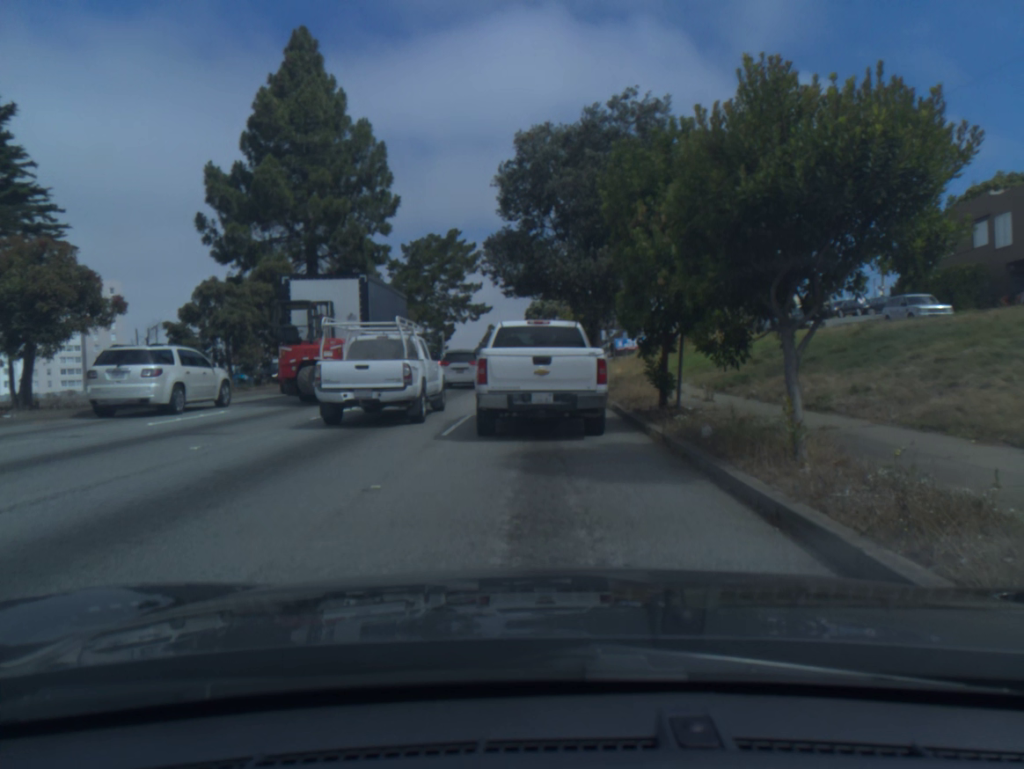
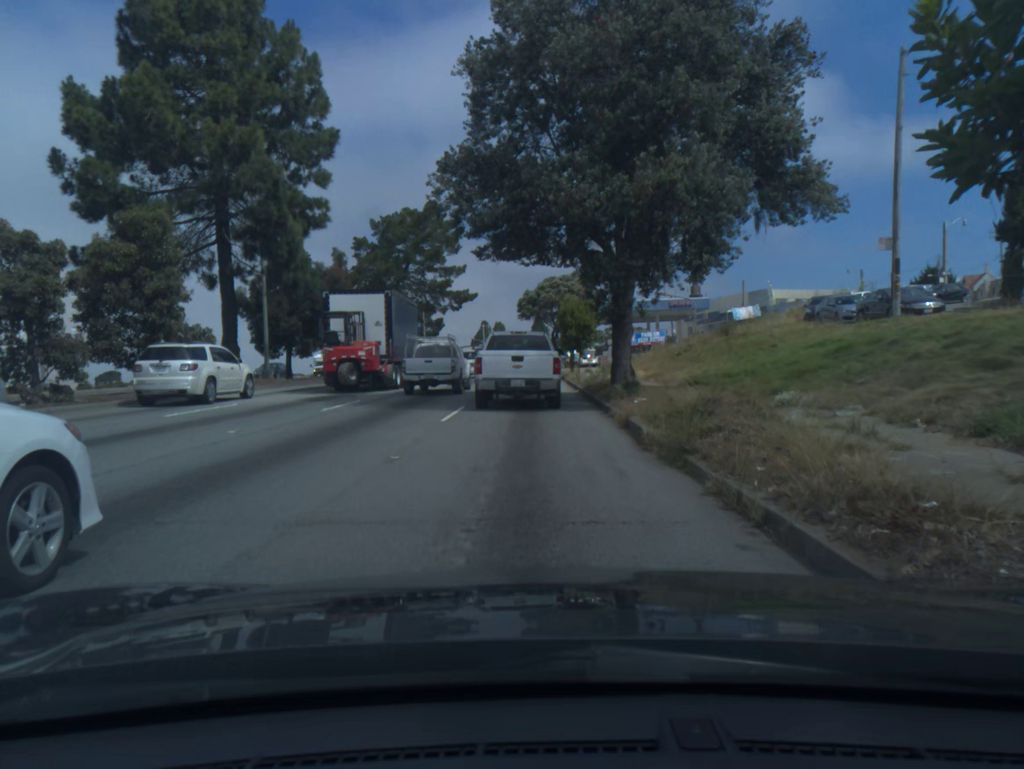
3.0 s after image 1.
(-0.1, +12.6) m; -1°
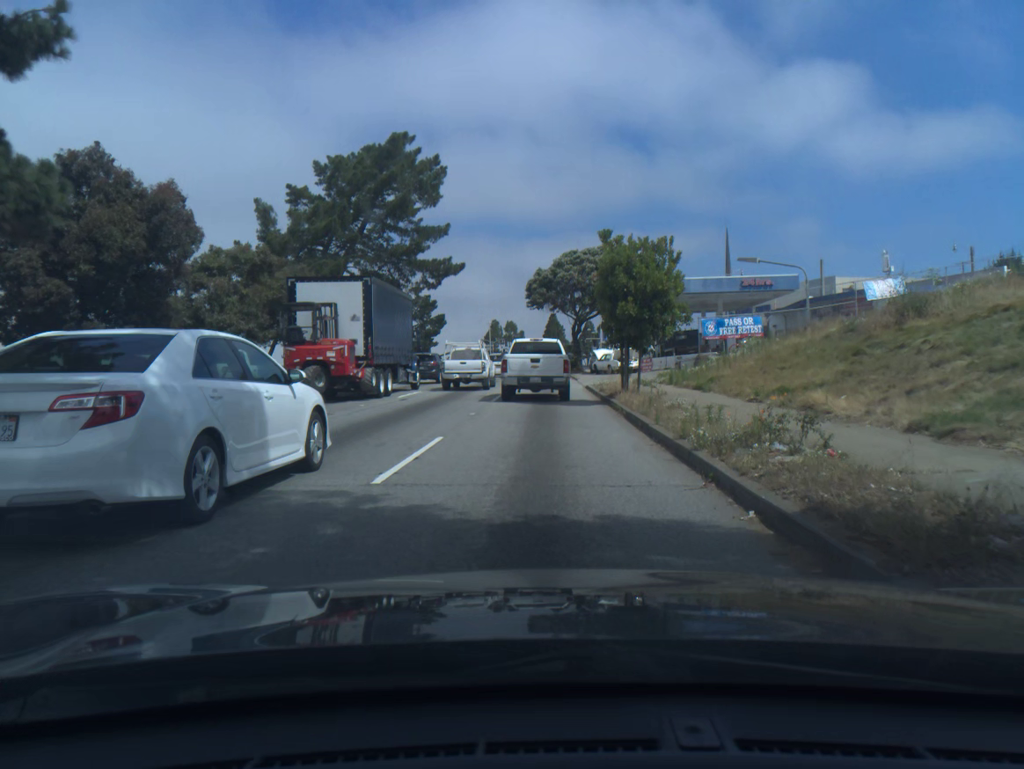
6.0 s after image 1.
(-0.2, +21.2) m; -1°
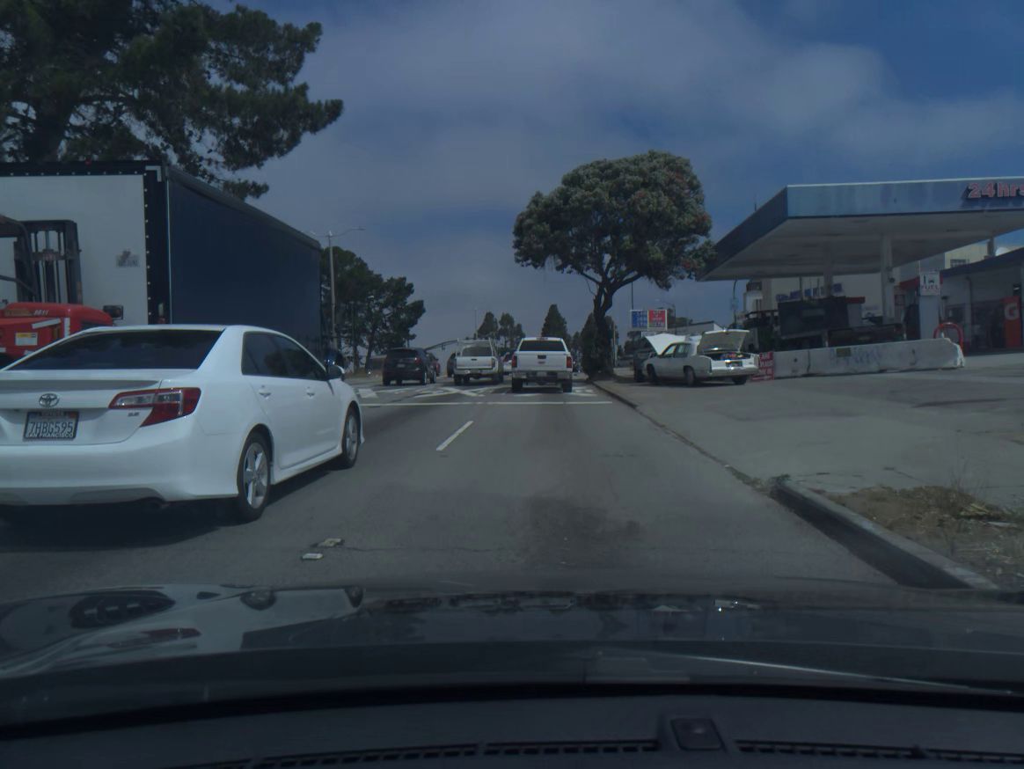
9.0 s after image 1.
(-0.1, +27.3) m; 0°
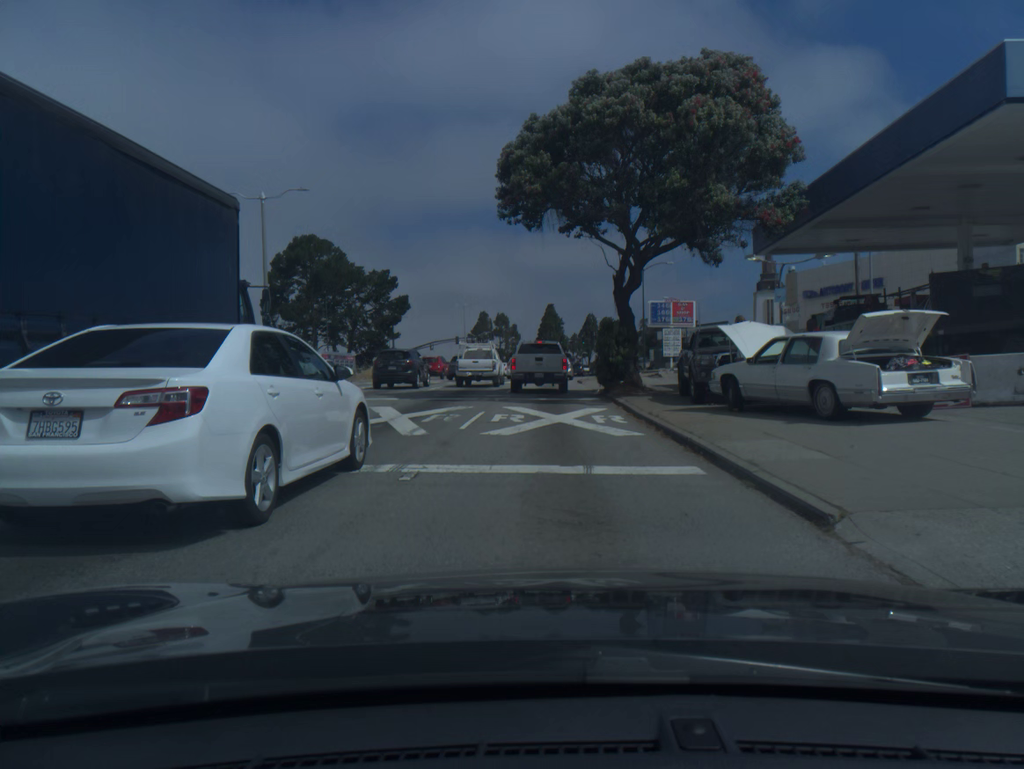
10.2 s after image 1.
(0.0, +11.7) m; 0°
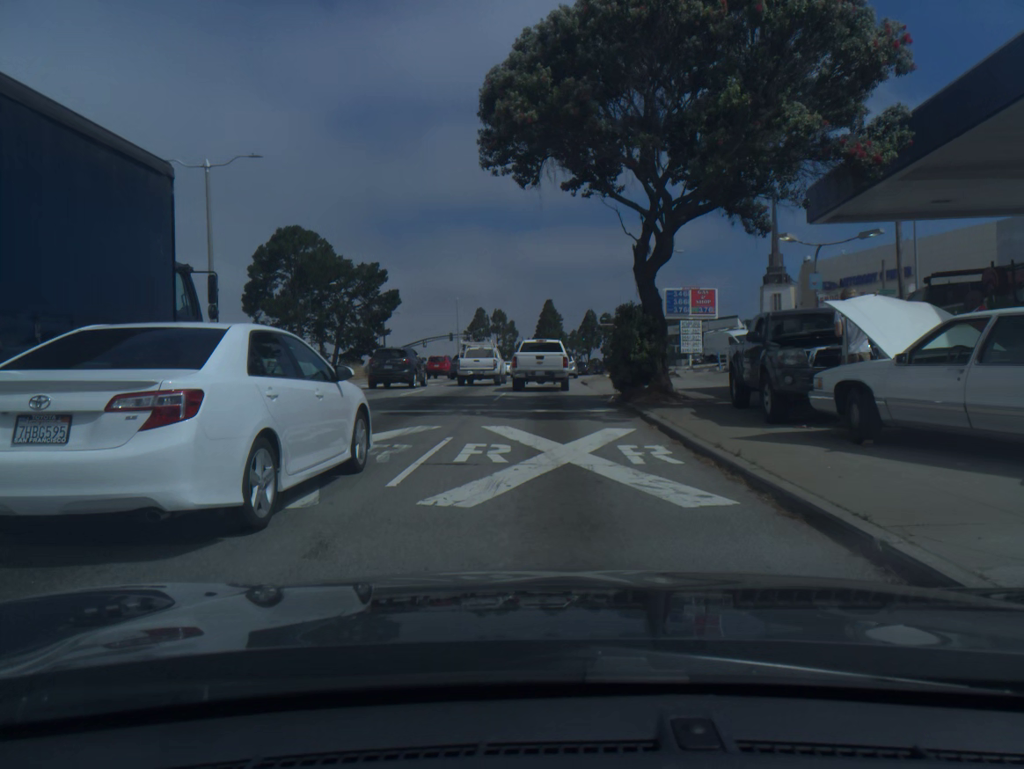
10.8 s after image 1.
(0.0, +6.1) m; 0°
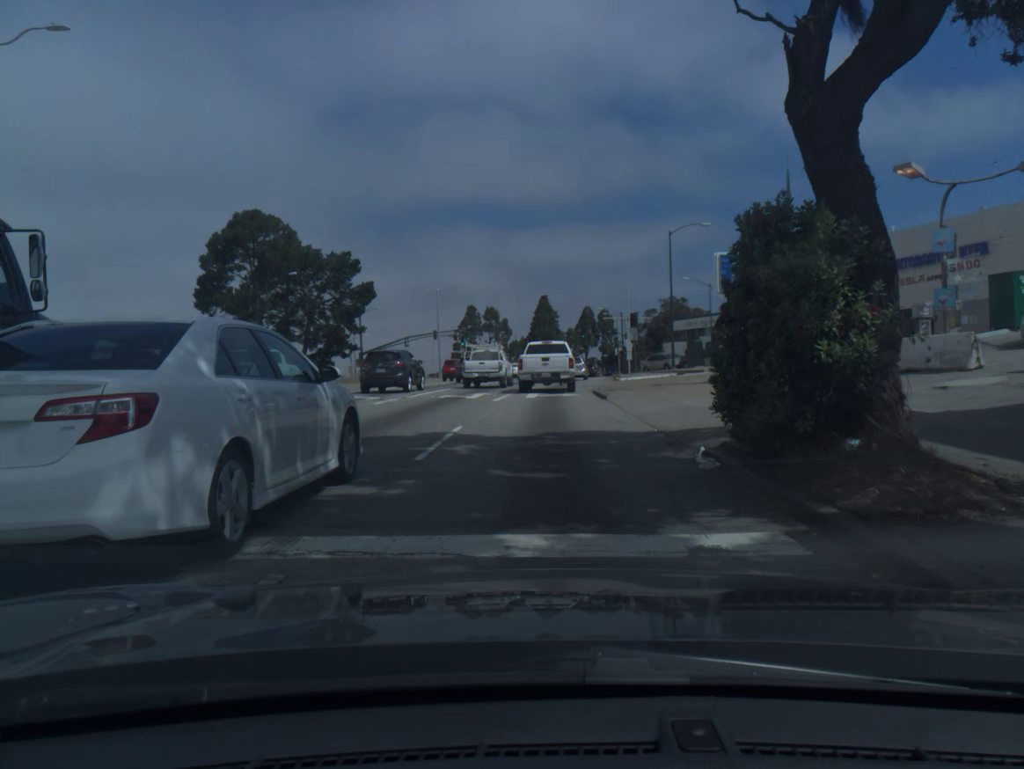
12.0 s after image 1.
(0.0, +12.5) m; 0°
